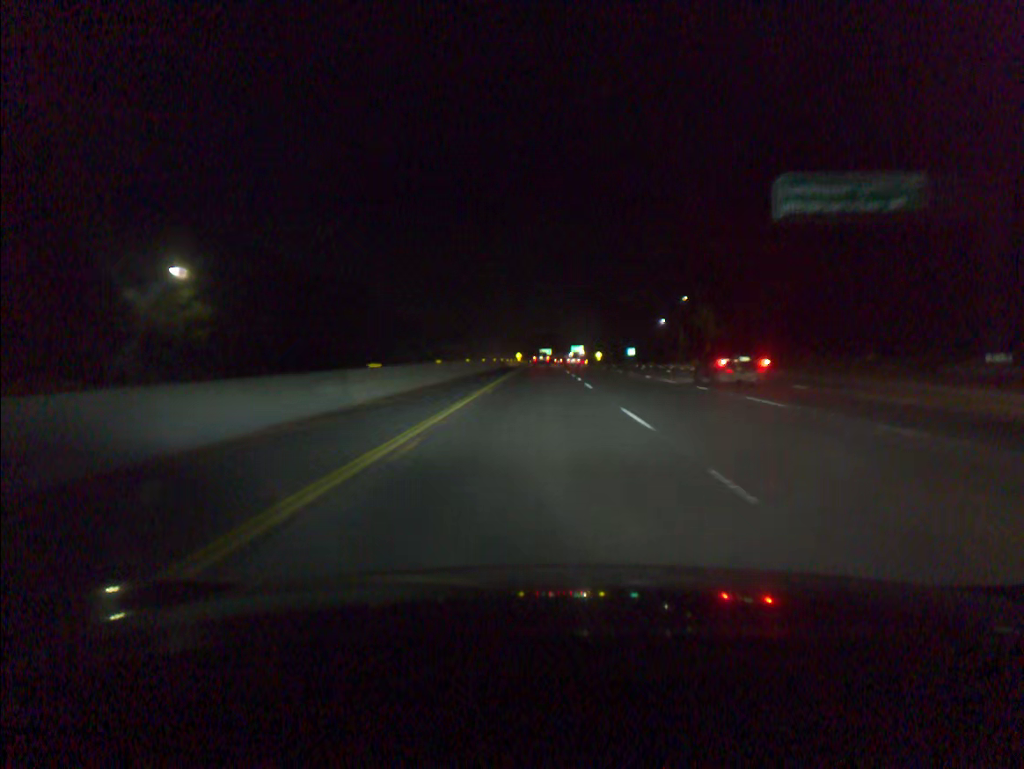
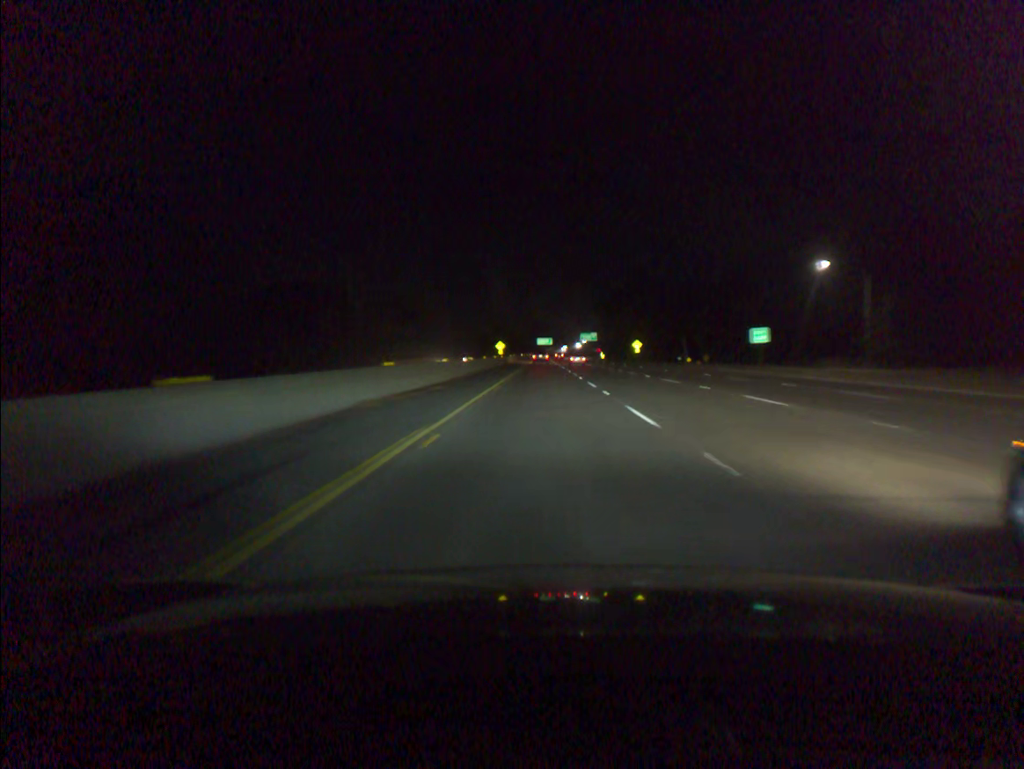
(-0.1, +101.3) m; 0°
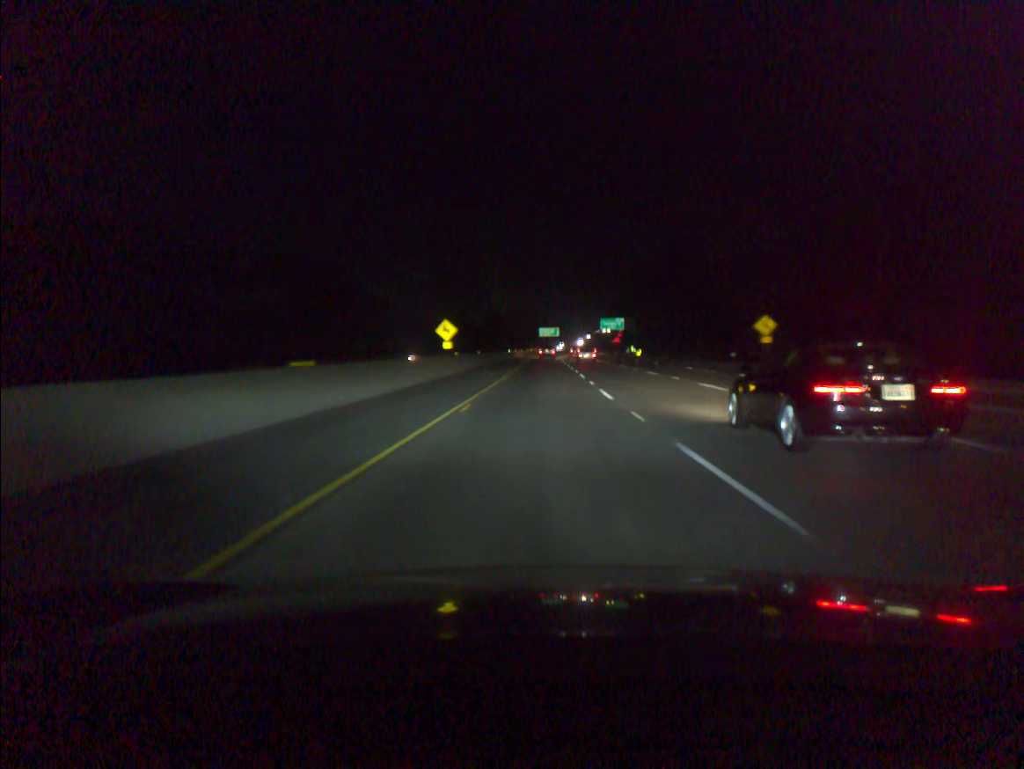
(0.0, +81.4) m; 0°
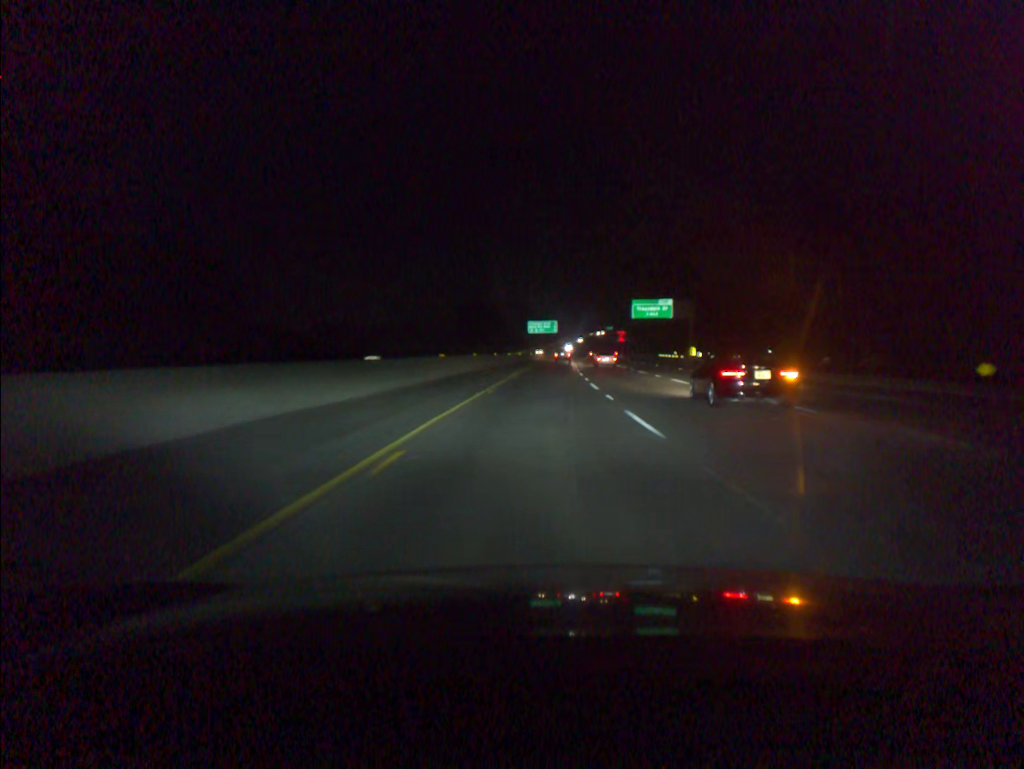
(+0.2, +81.0) m; +1°
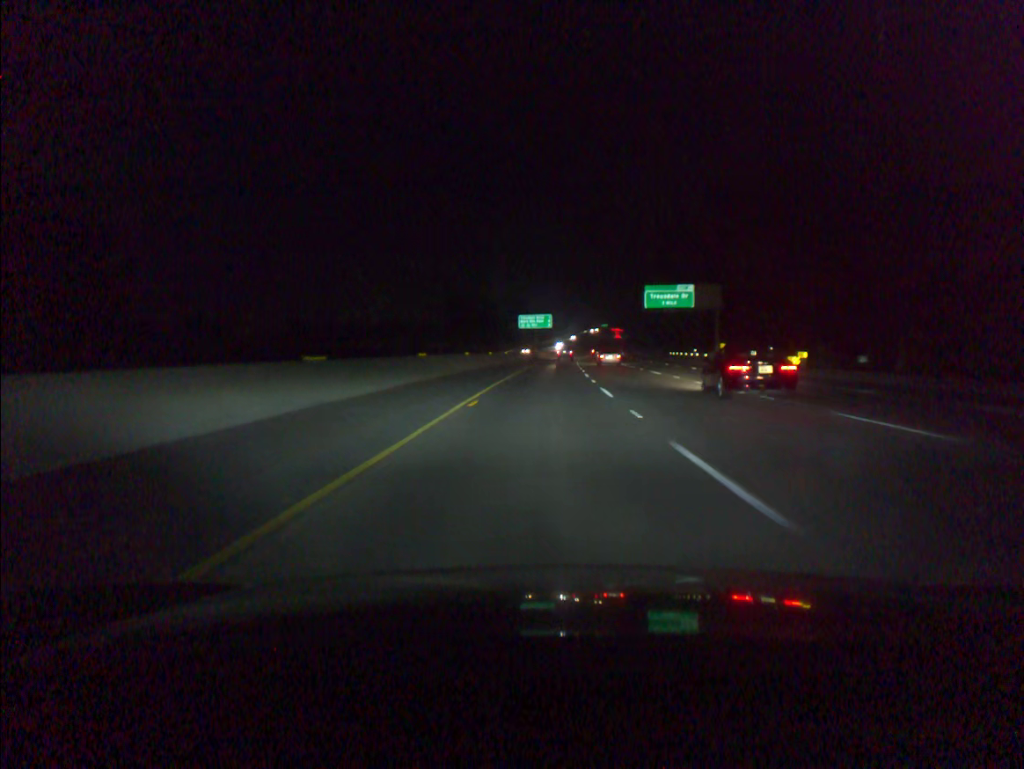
(+0.1, +20.2) m; 0°
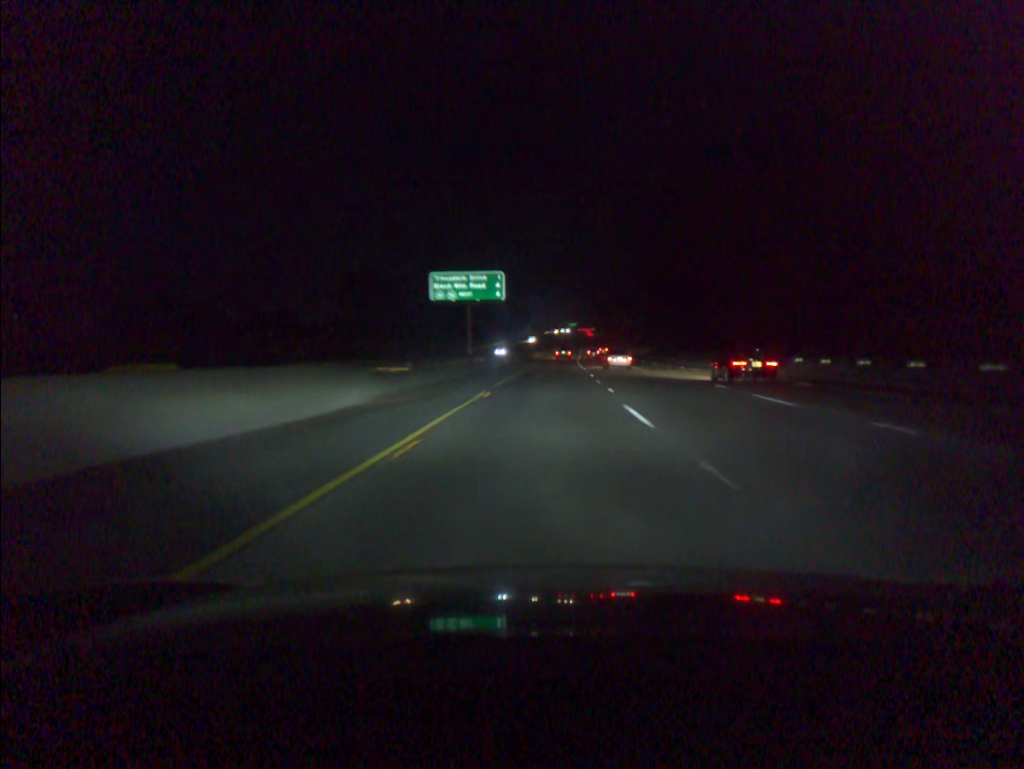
(+1.9, +80.4) m; +3°
